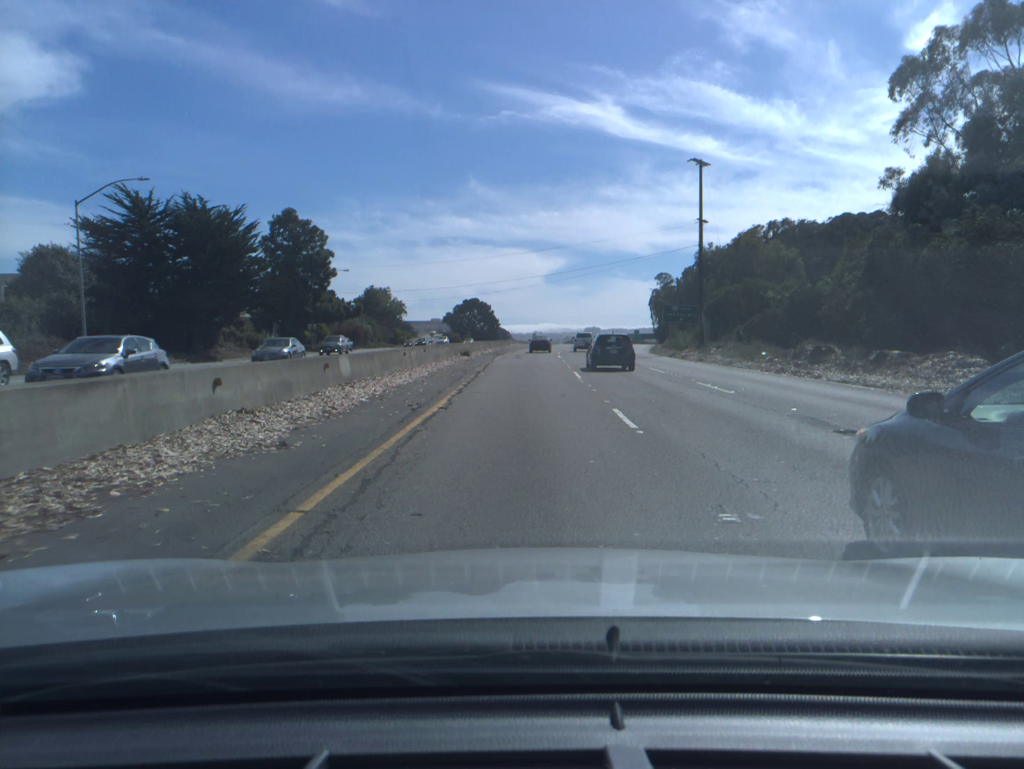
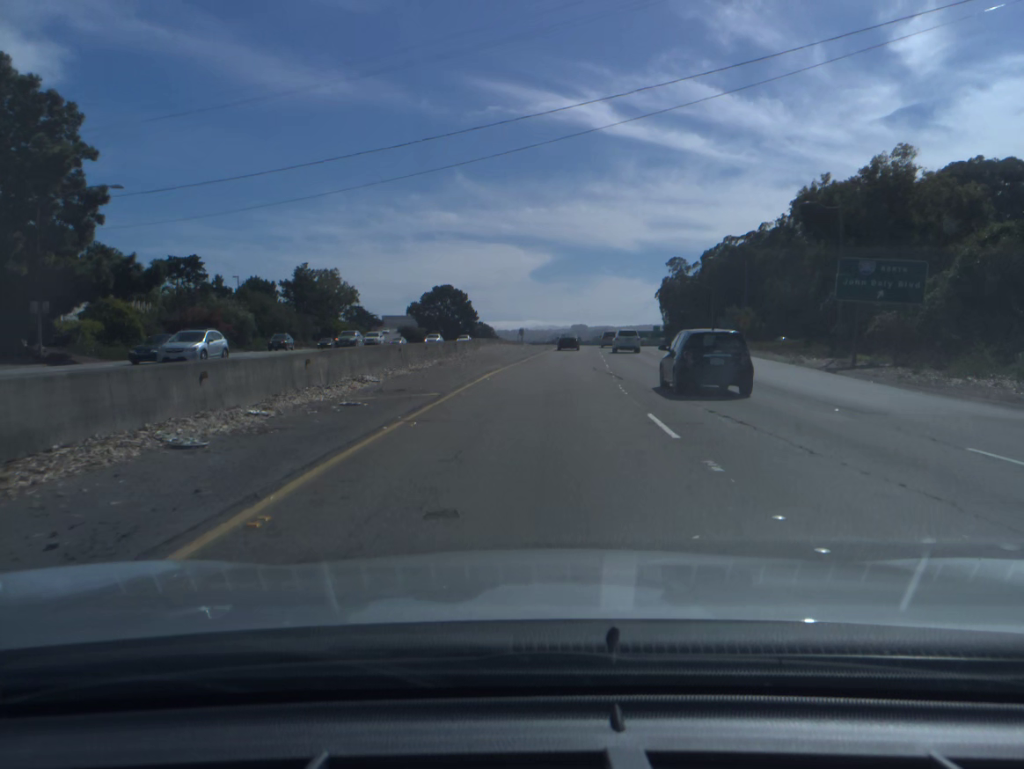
(+0.3, +53.4) m; +1°
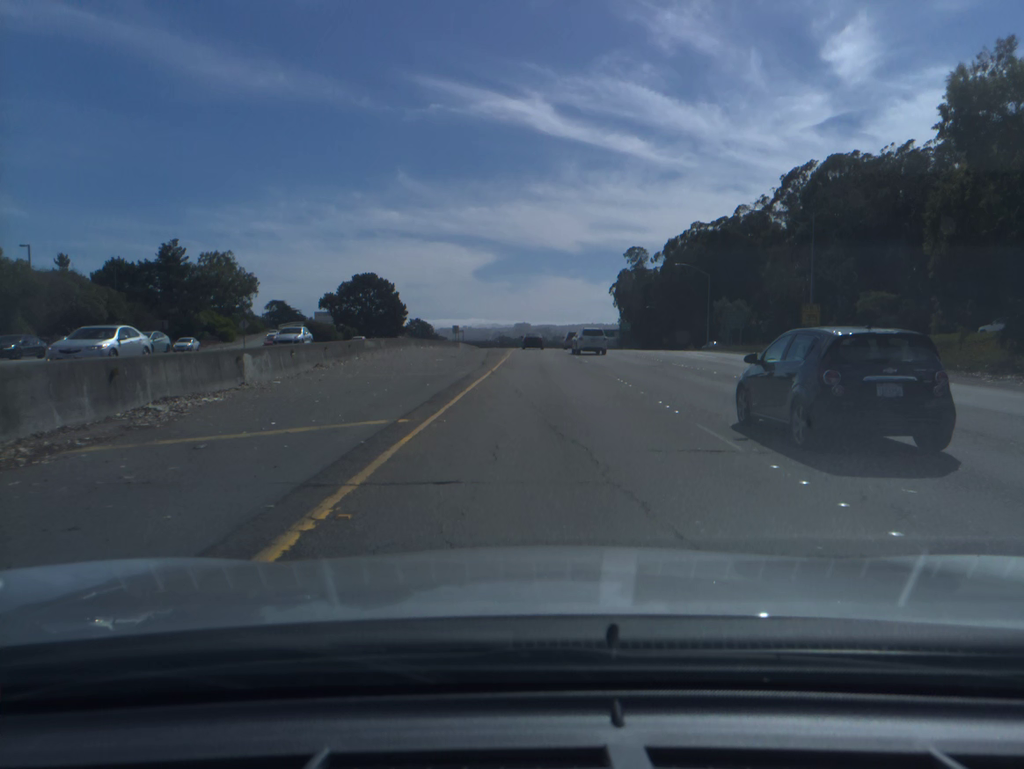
(+1.0, +35.7) m; +4°
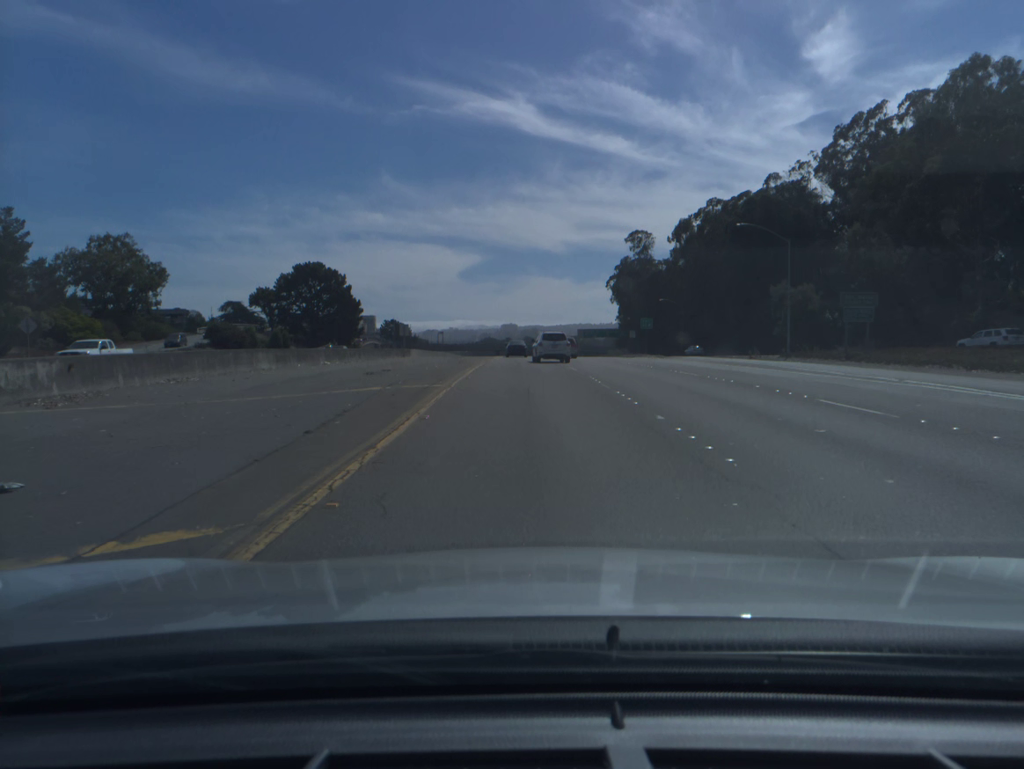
(+0.8, +35.8) m; +2°
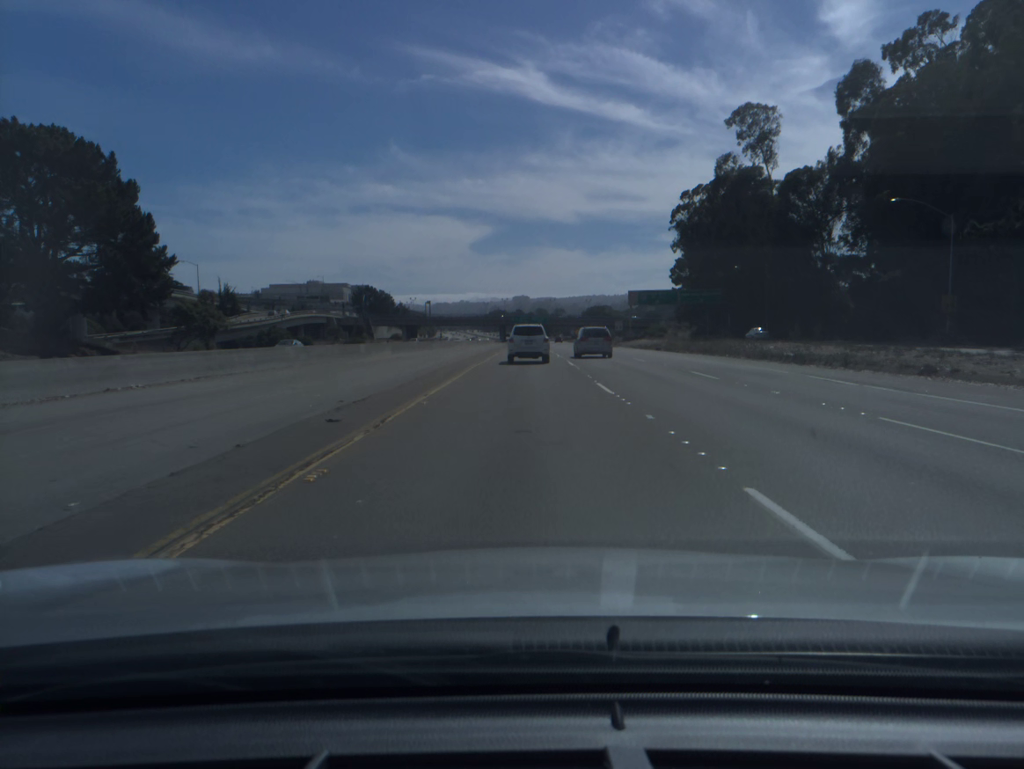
(-1.0, +89.0) m; -1°
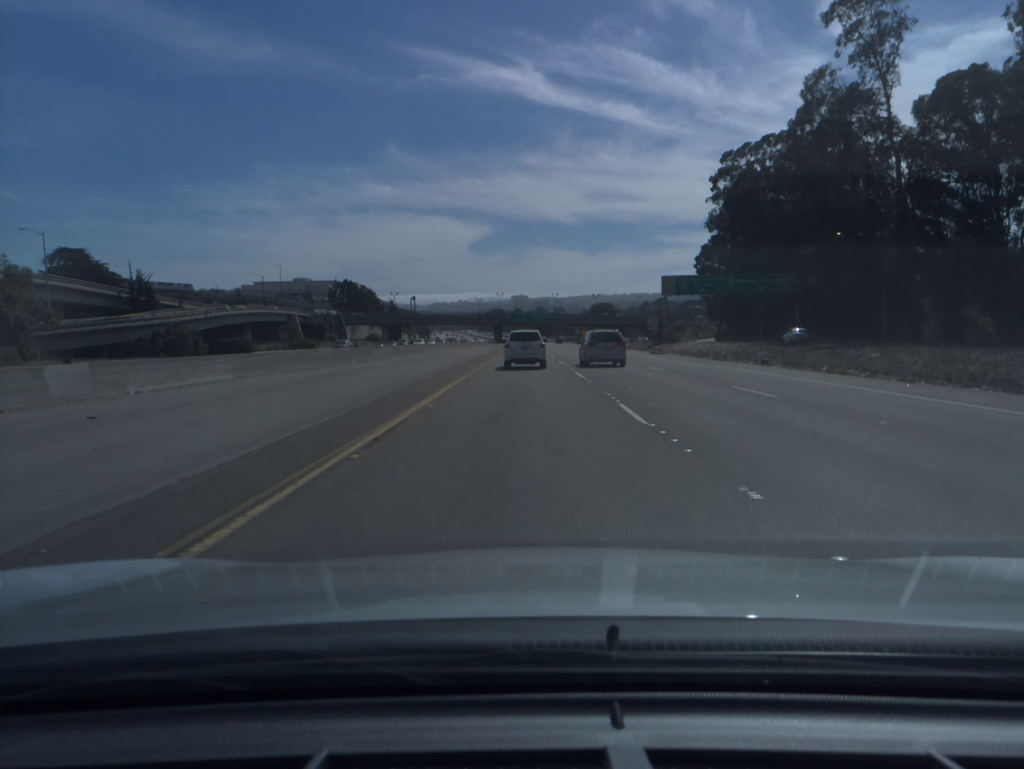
(0.0, +35.1) m; 0°
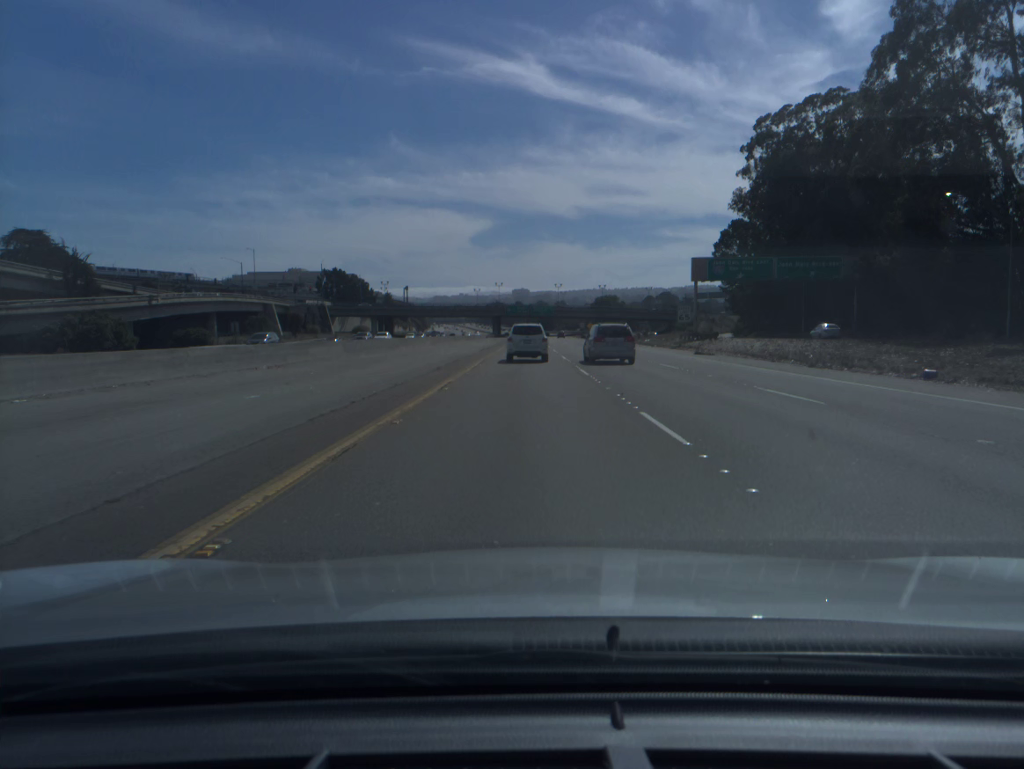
(0.0, +17.5) m; 0°
